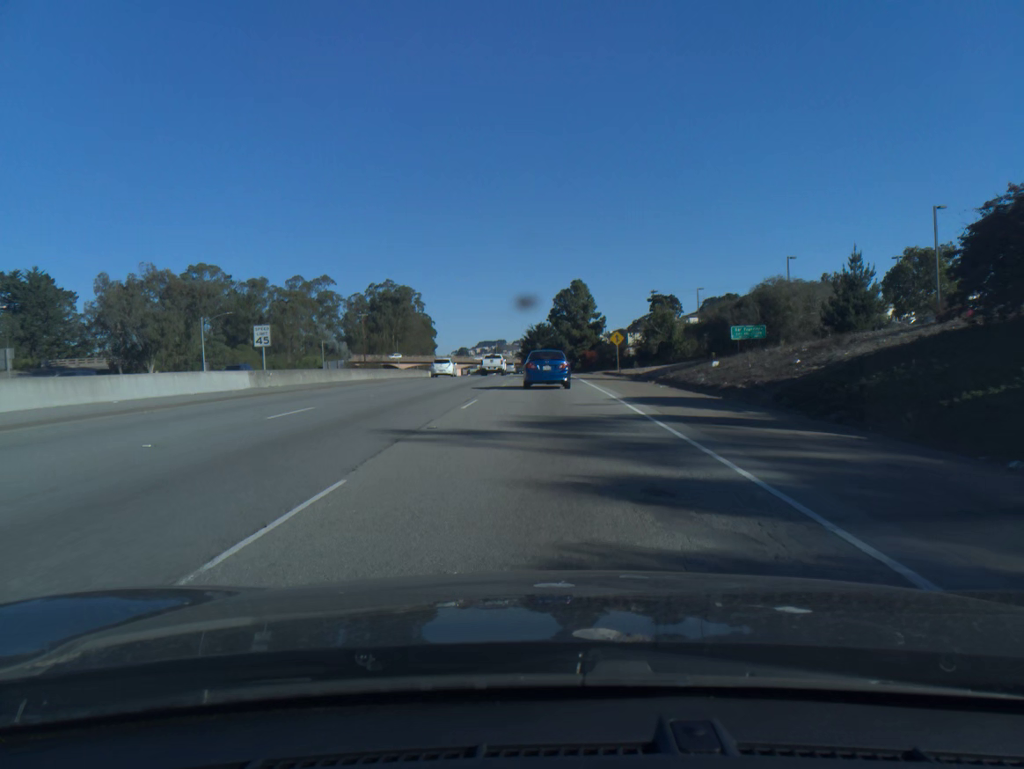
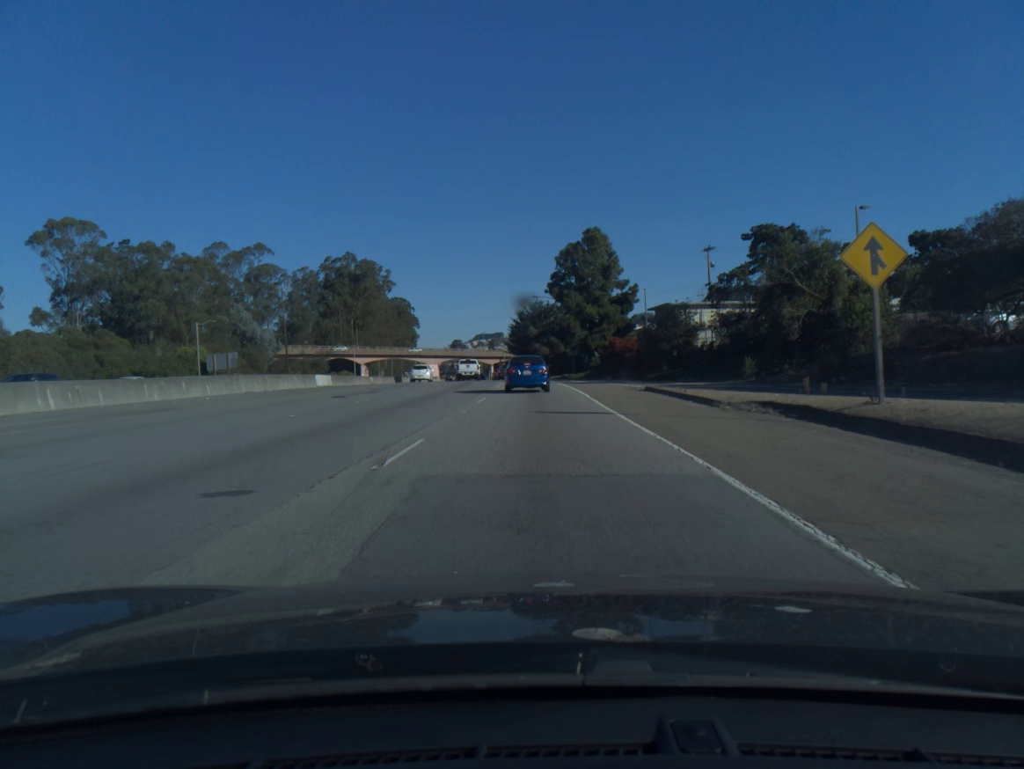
(+0.1, +53.2) m; 0°
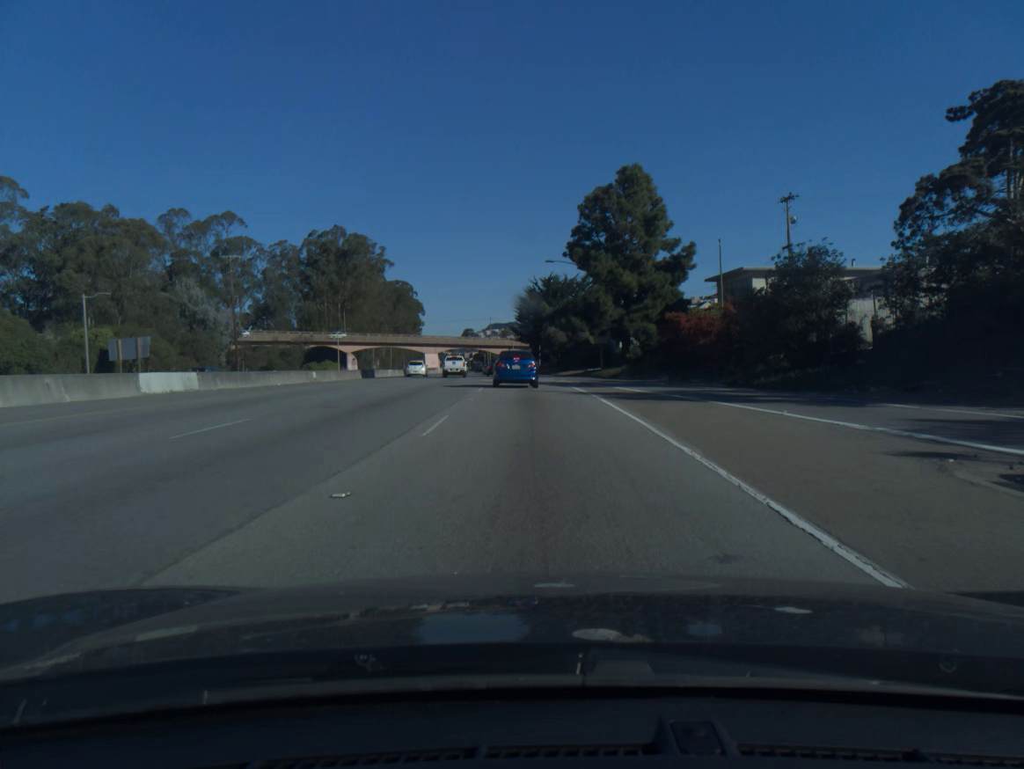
(-0.2, +26.1) m; -1°
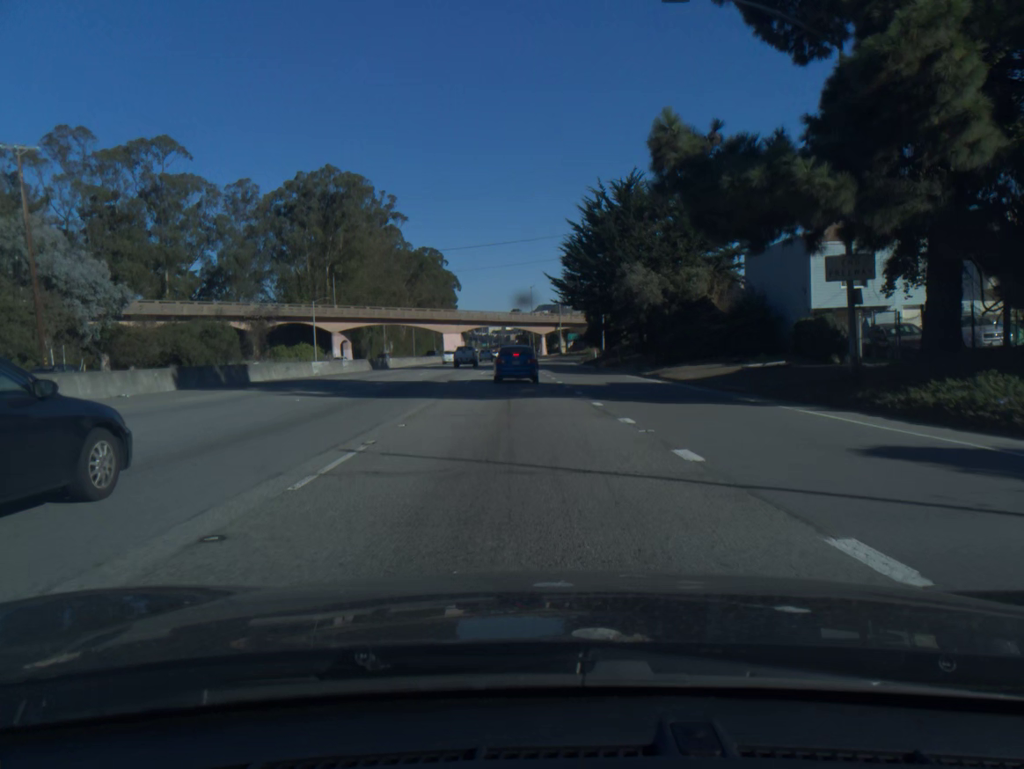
(-1.3, +48.9) m; -4°
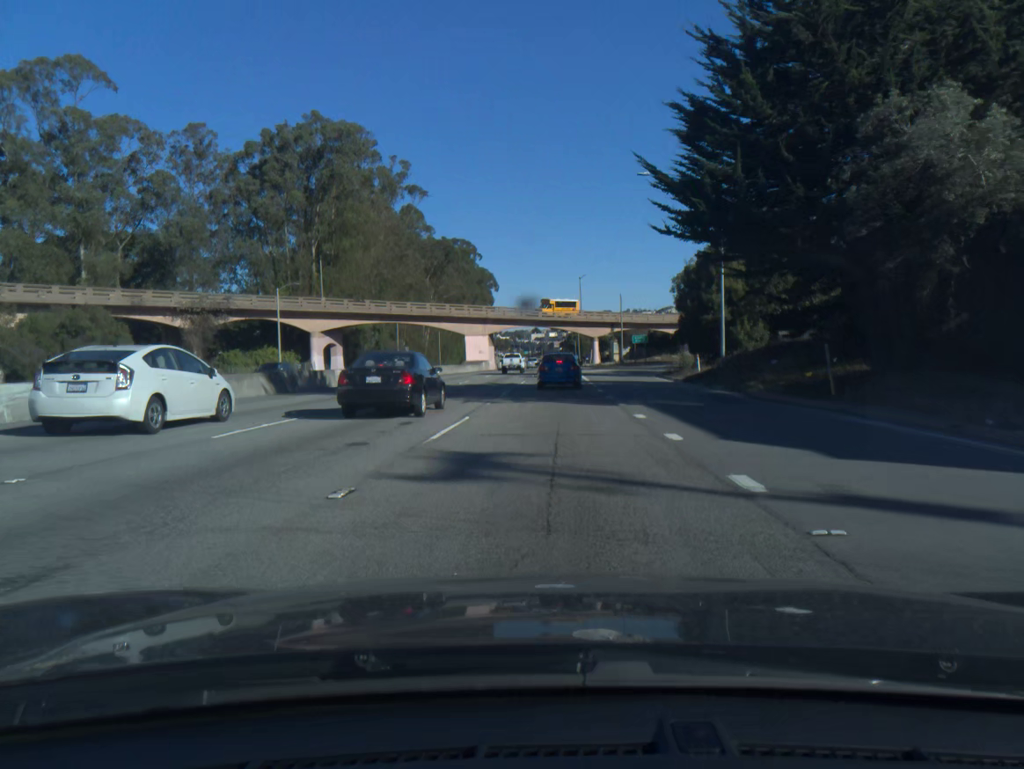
(-1.1, +33.1) m; -3°
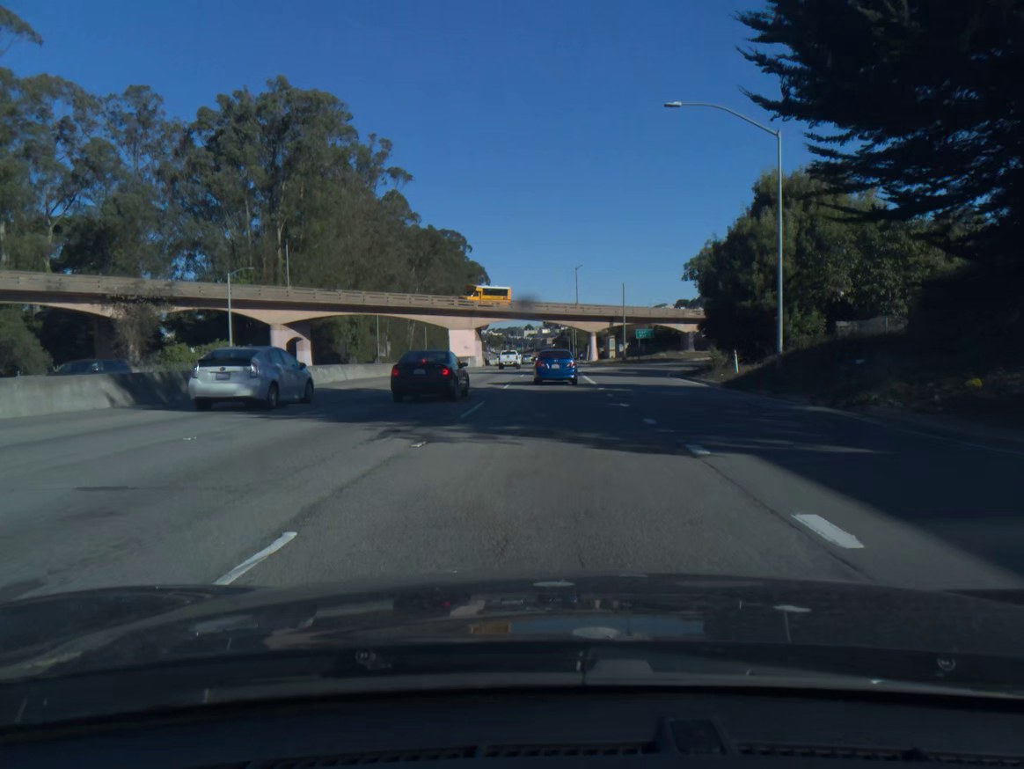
(0.0, +11.2) m; +1°
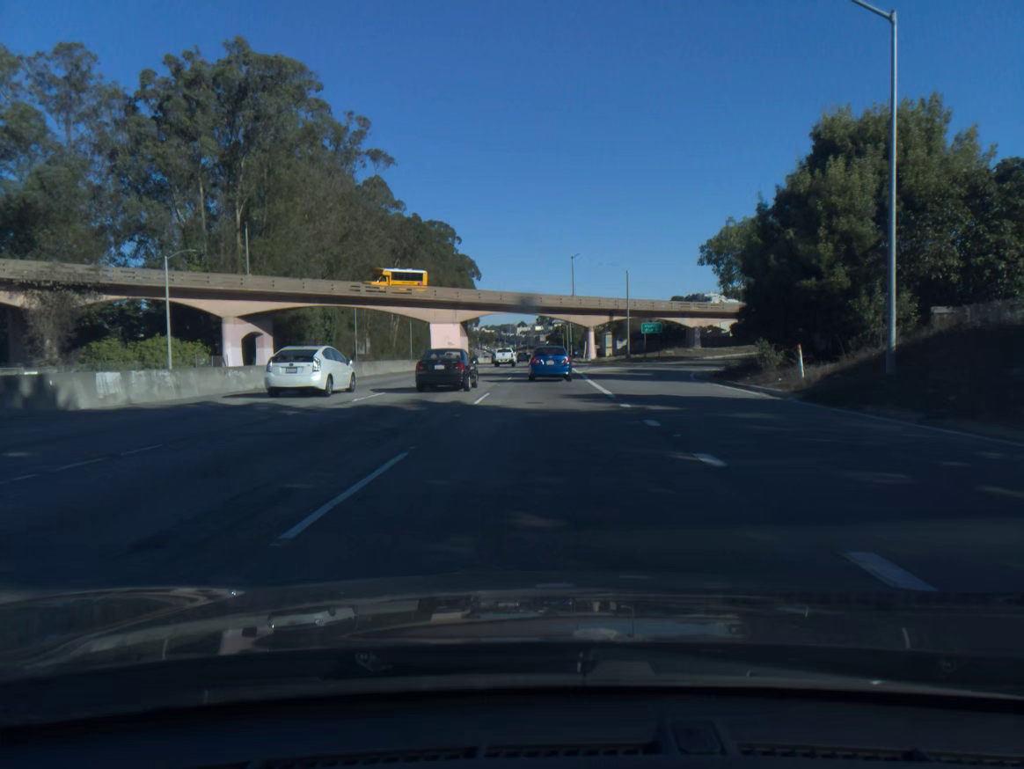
(0.0, +10.2) m; 0°
